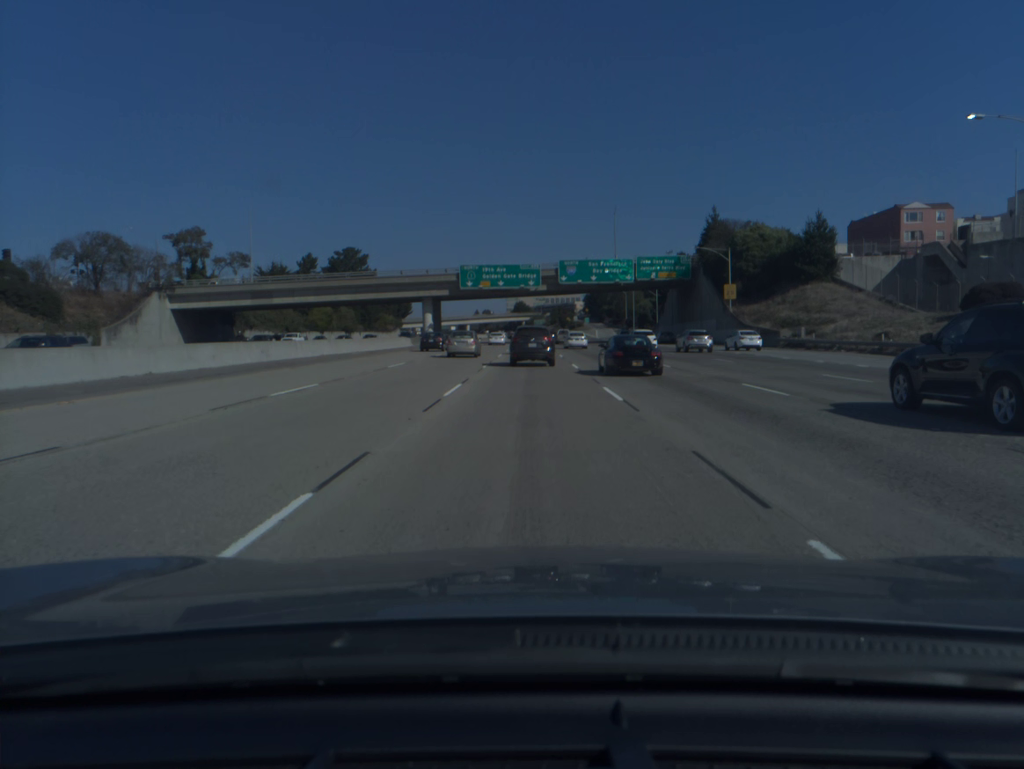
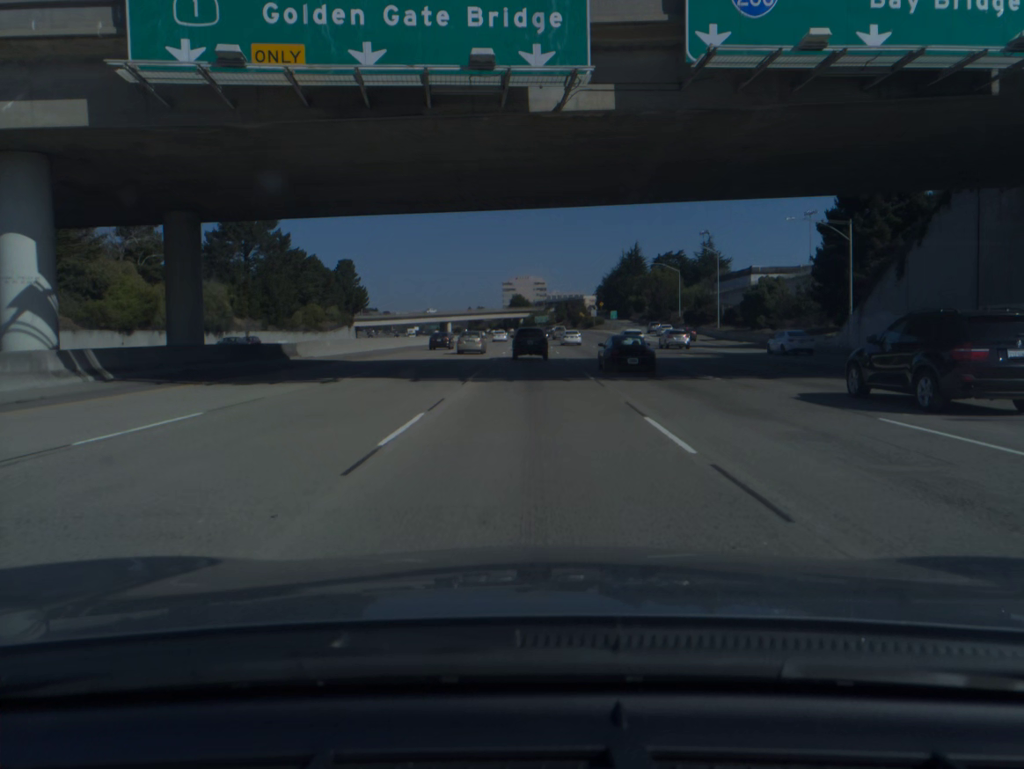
(0.0, +78.3) m; 0°
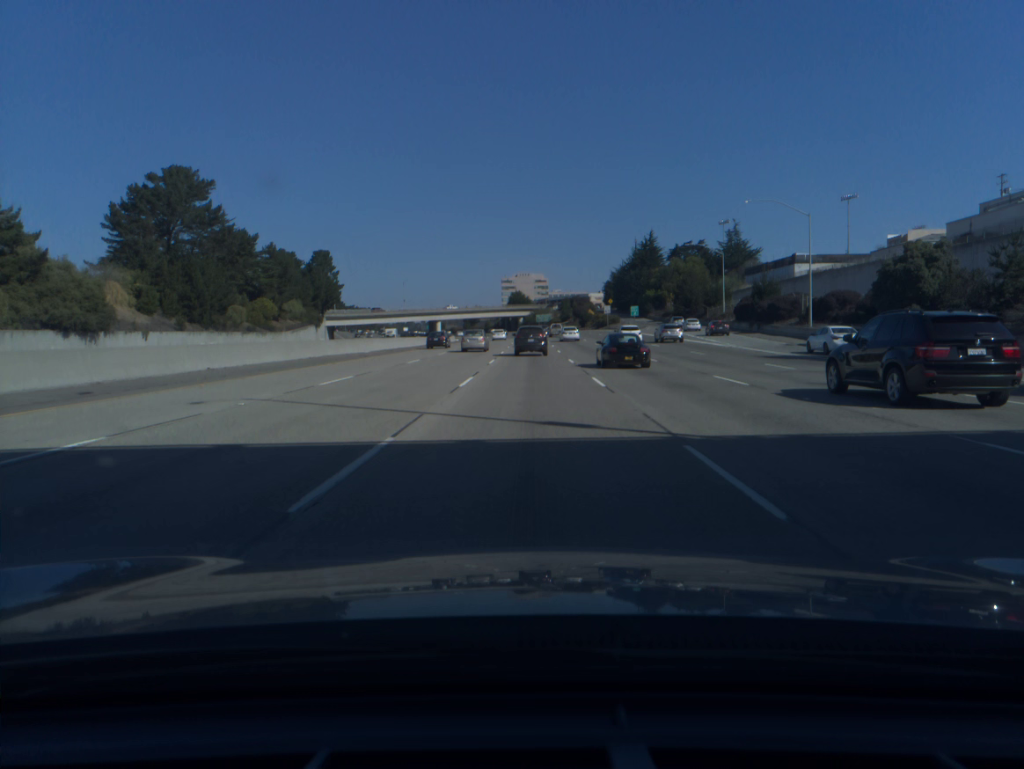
(-0.1, +31.7) m; 0°
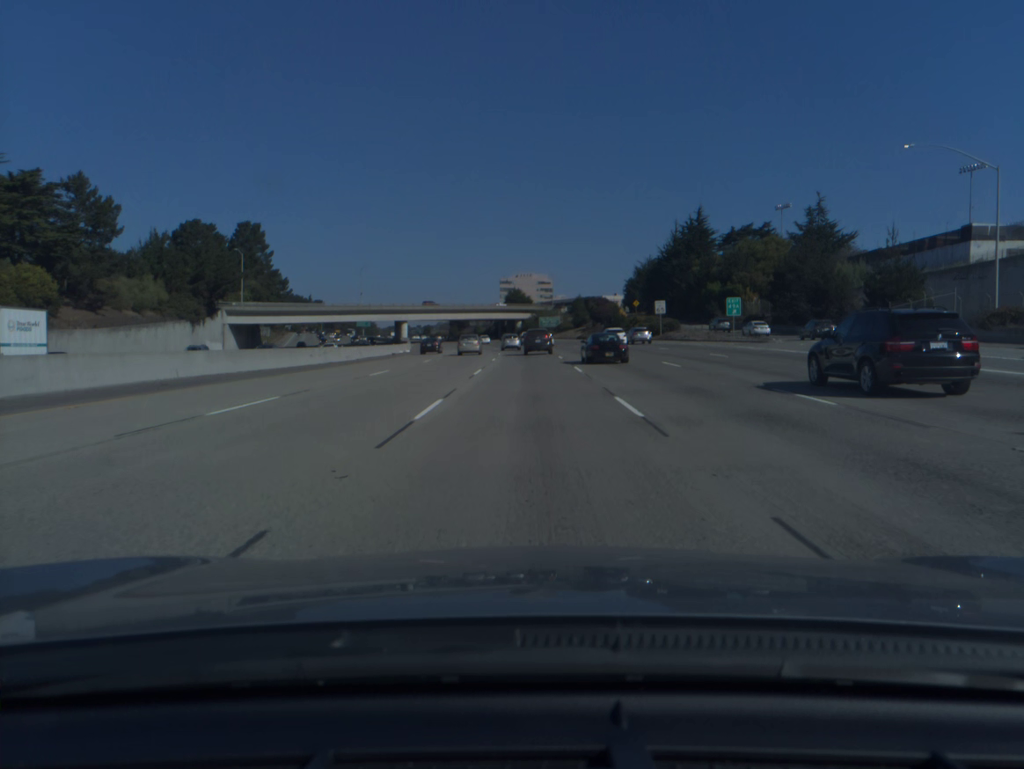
(+0.1, +64.3) m; 0°
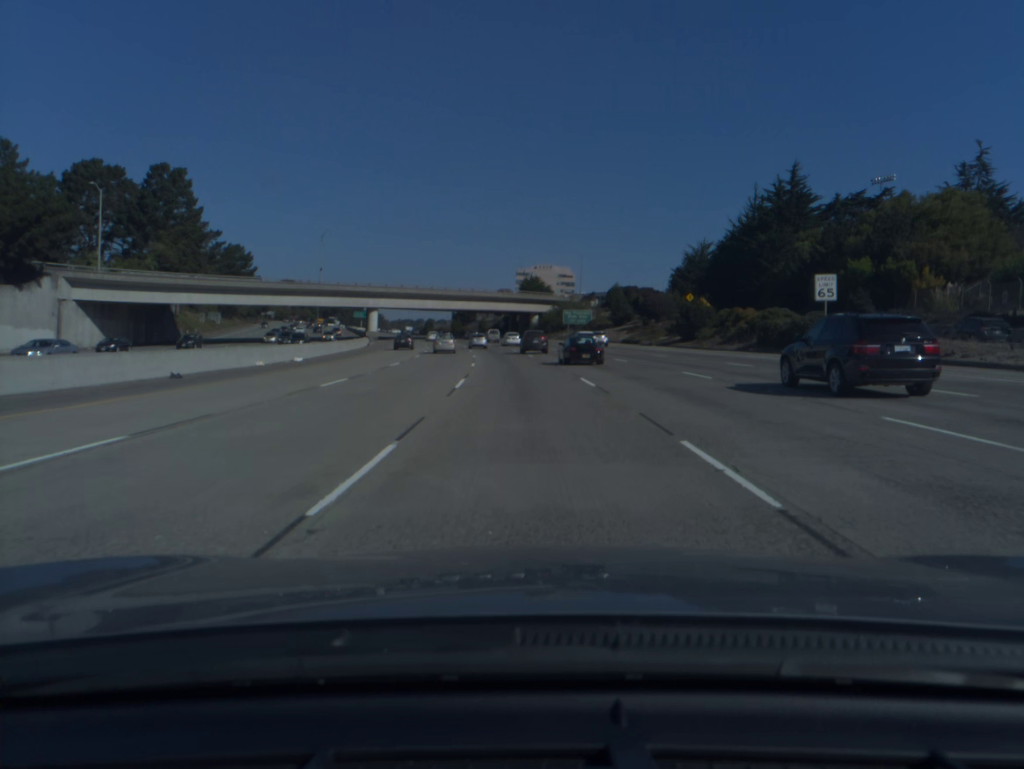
(-0.3, +49.3) m; -1°
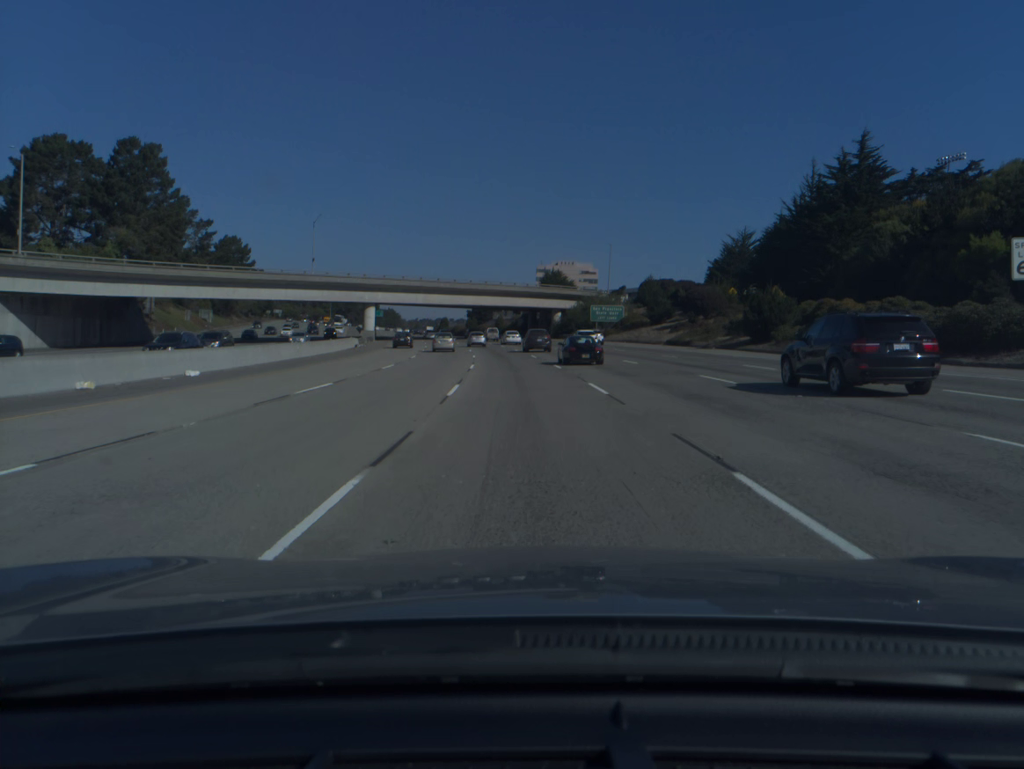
(-0.2, +16.7) m; -1°
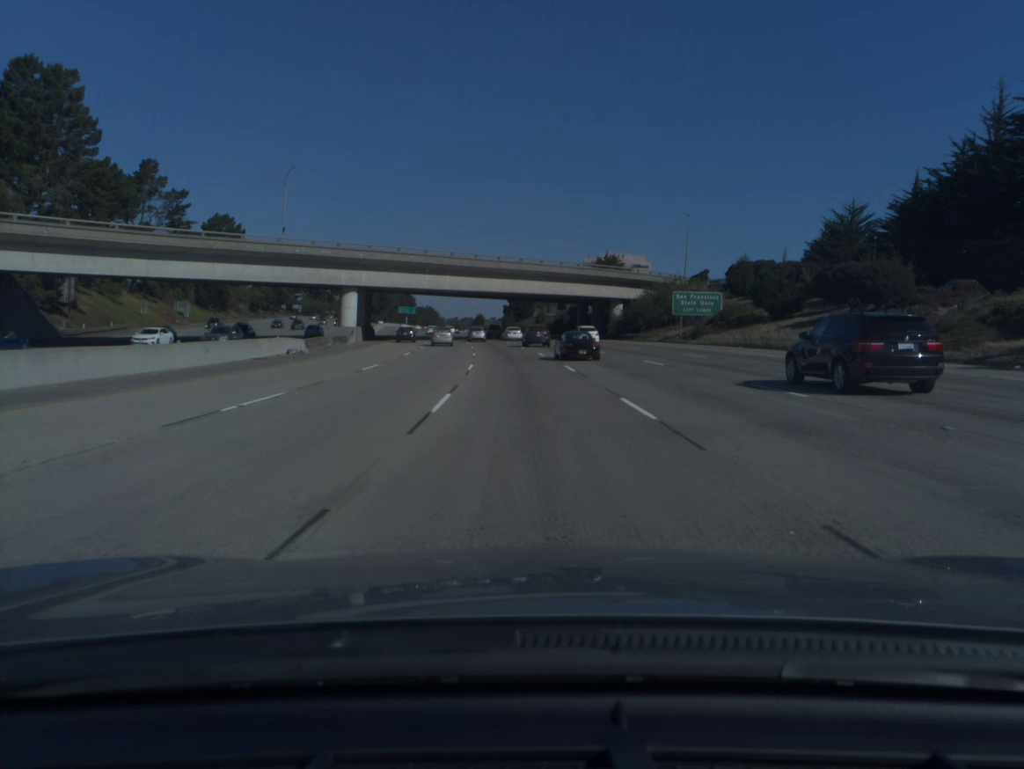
(-0.9, +33.6) m; -3°
